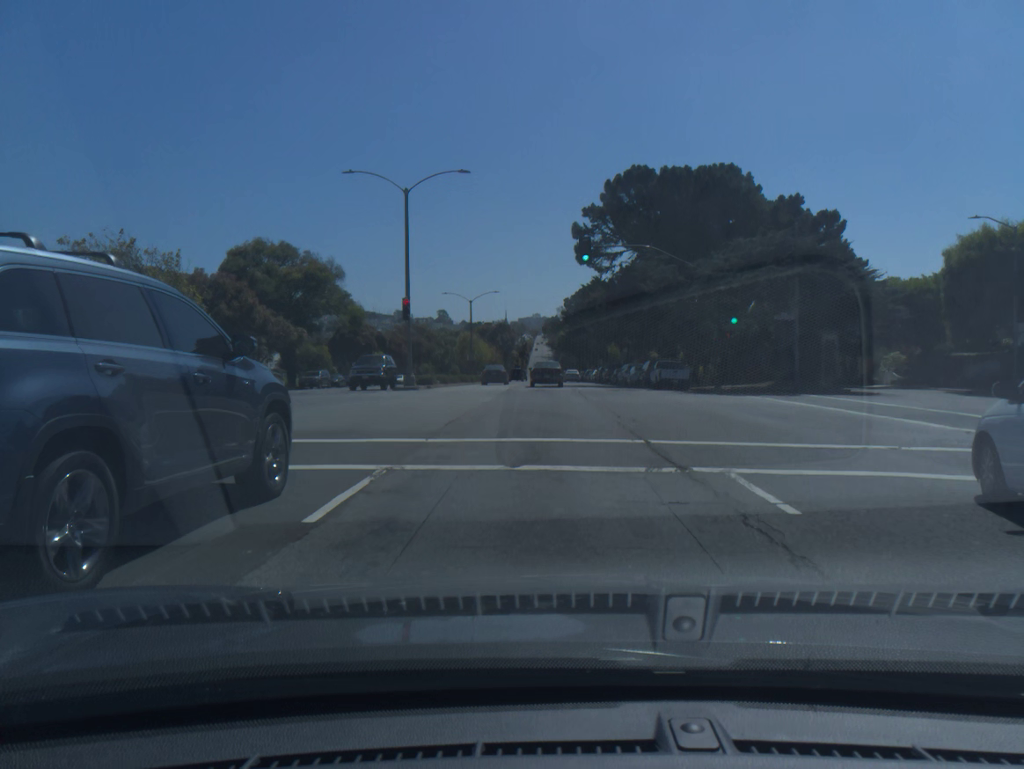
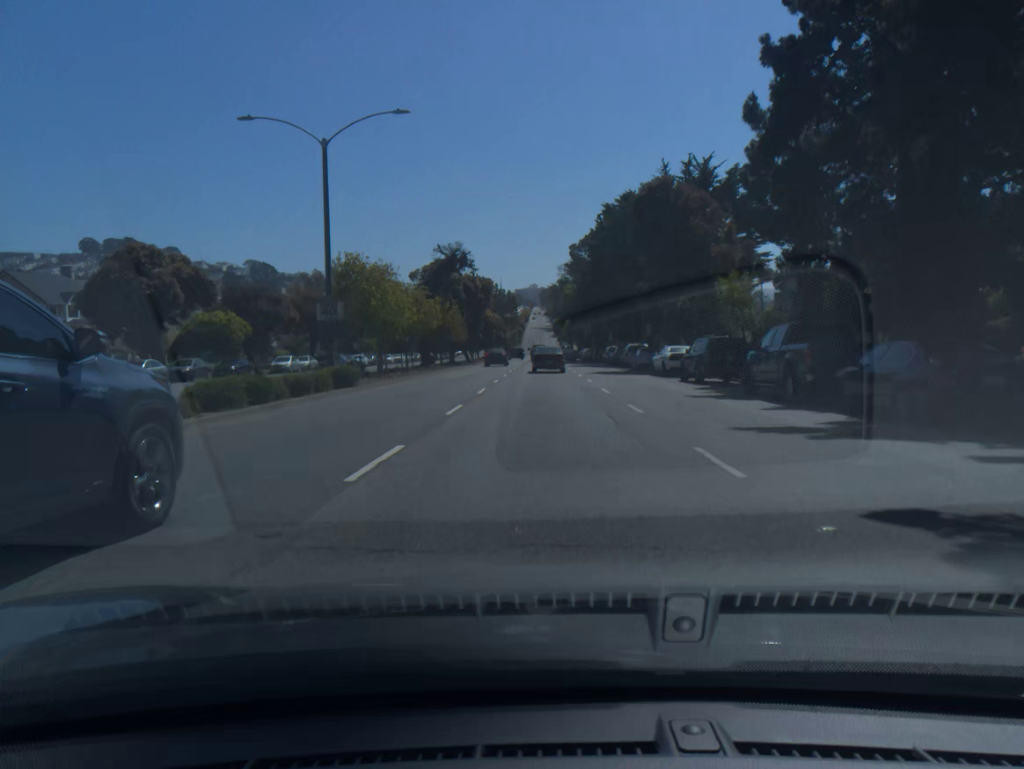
(+0.1, +53.4) m; 0°
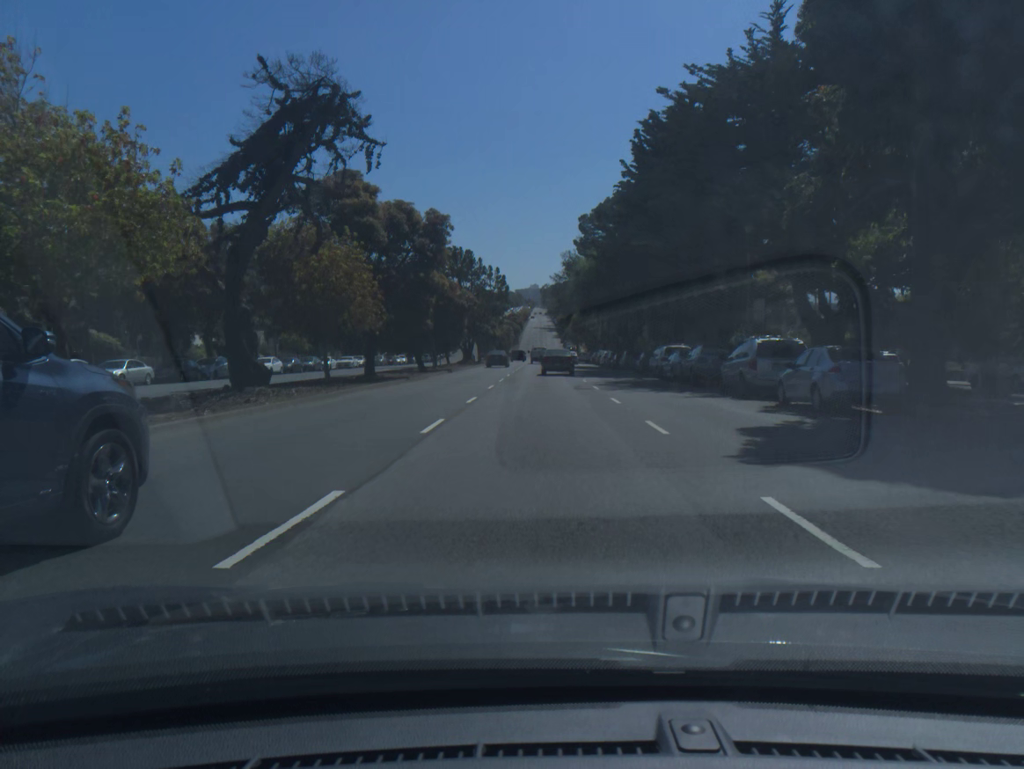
(0.0, +32.7) m; 0°
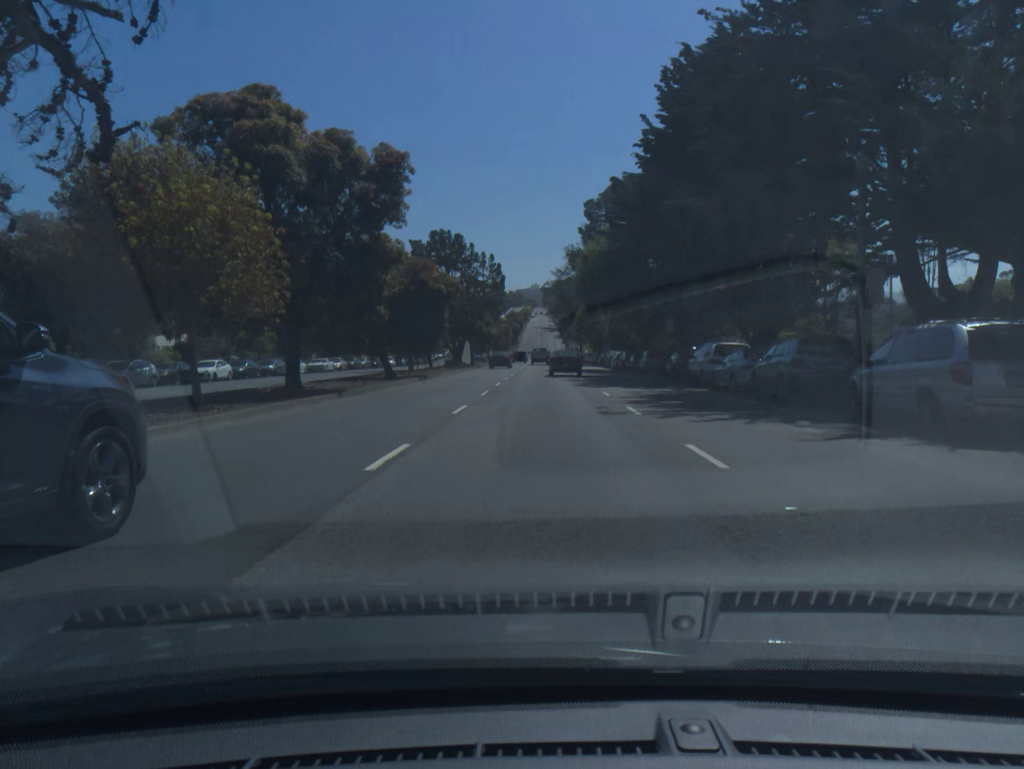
(0.0, +11.0) m; 0°
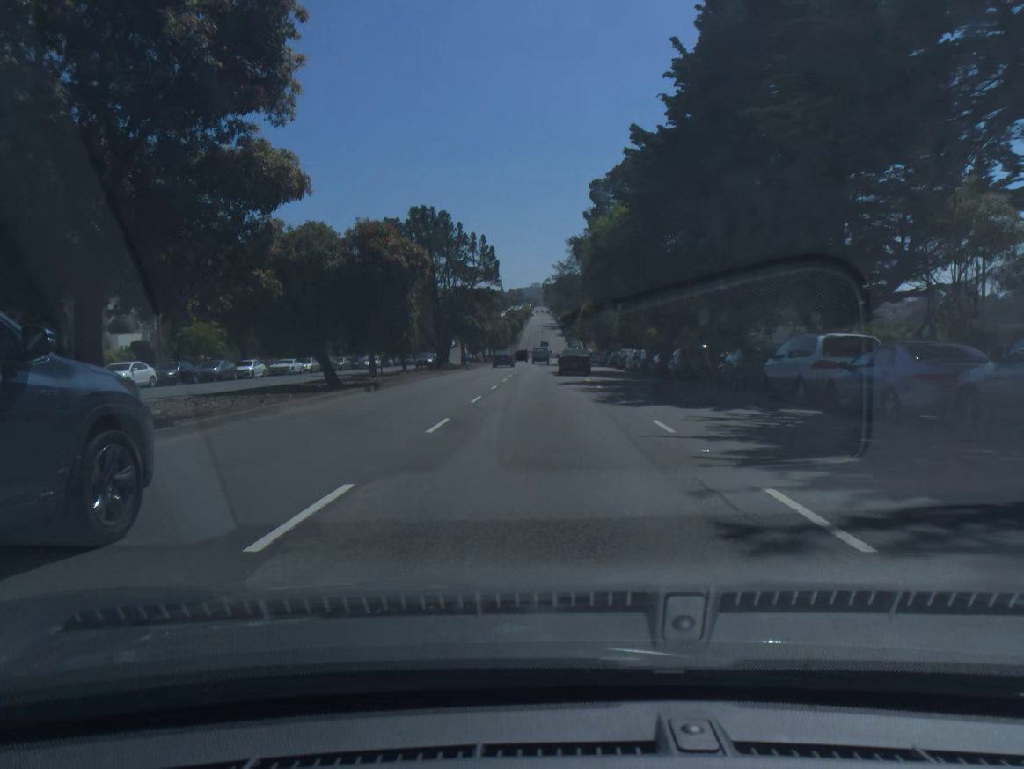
(0.0, +11.0) m; 0°
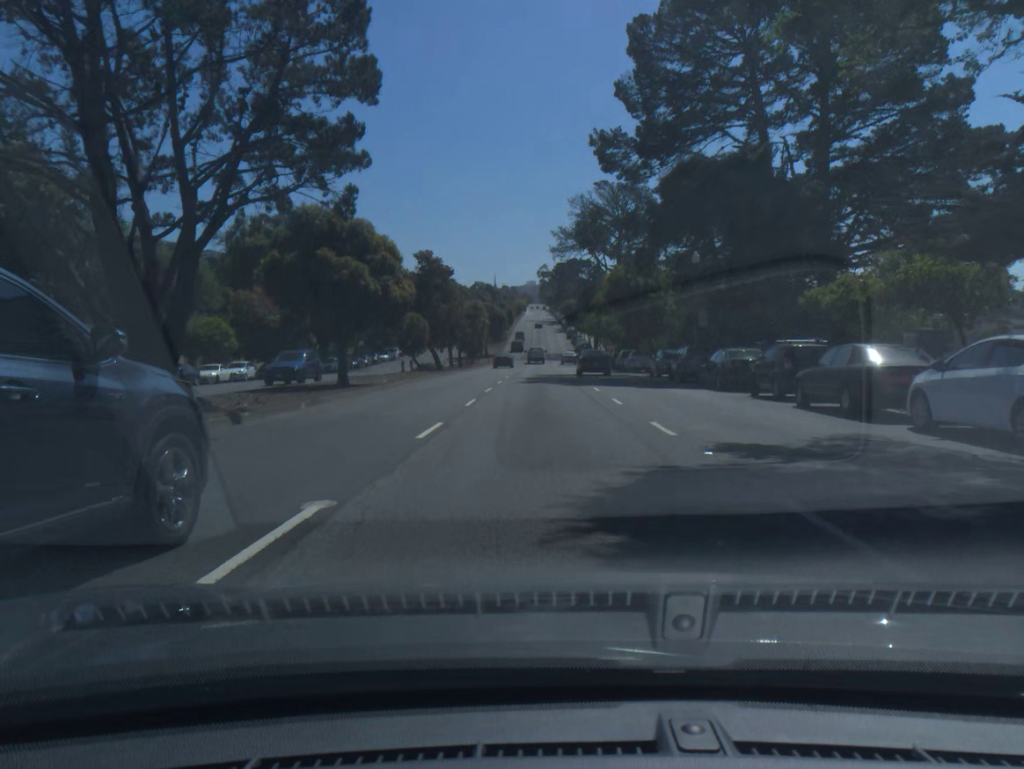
(+0.1, +44.4) m; 0°
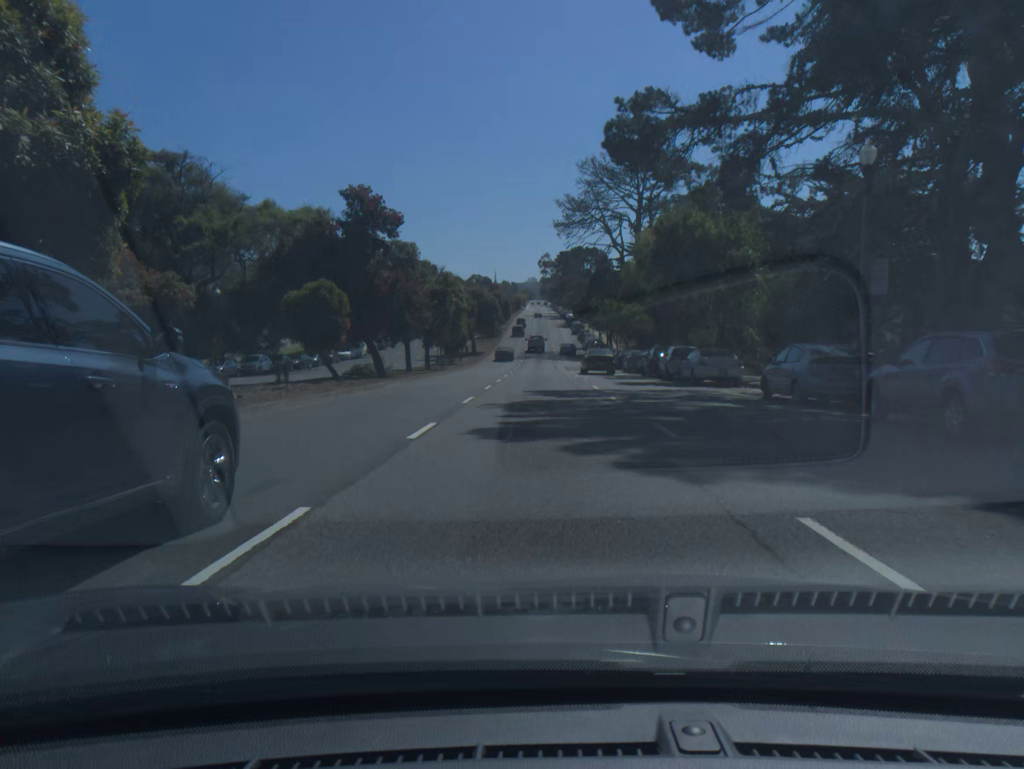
(0.0, +22.2) m; 0°
